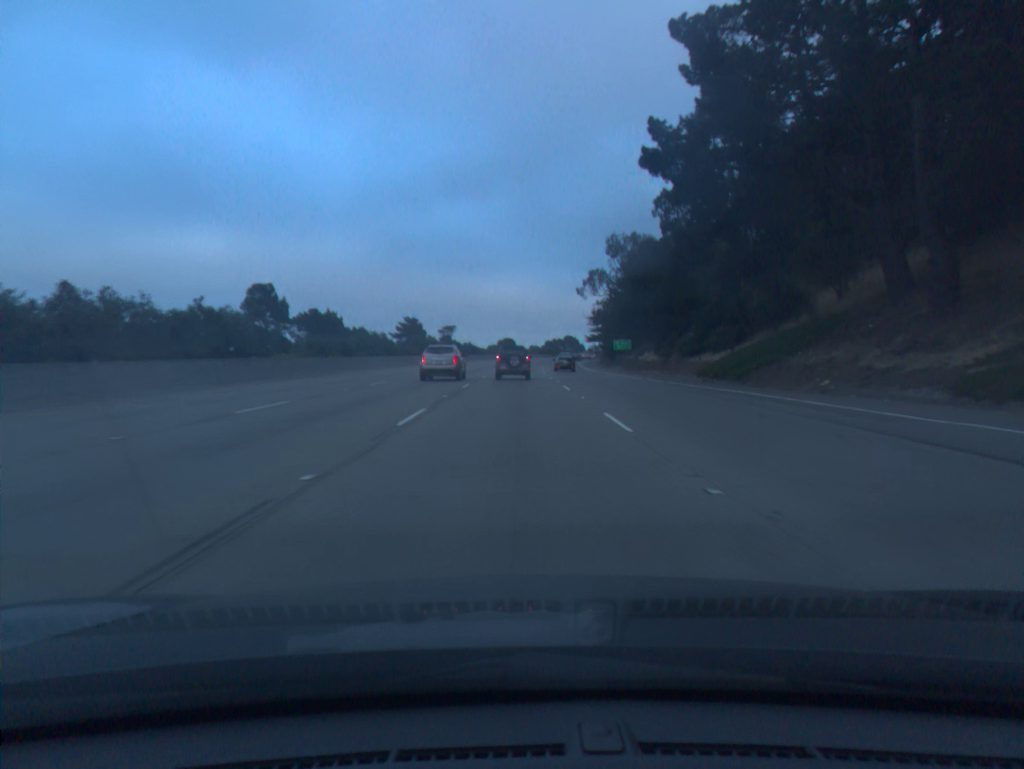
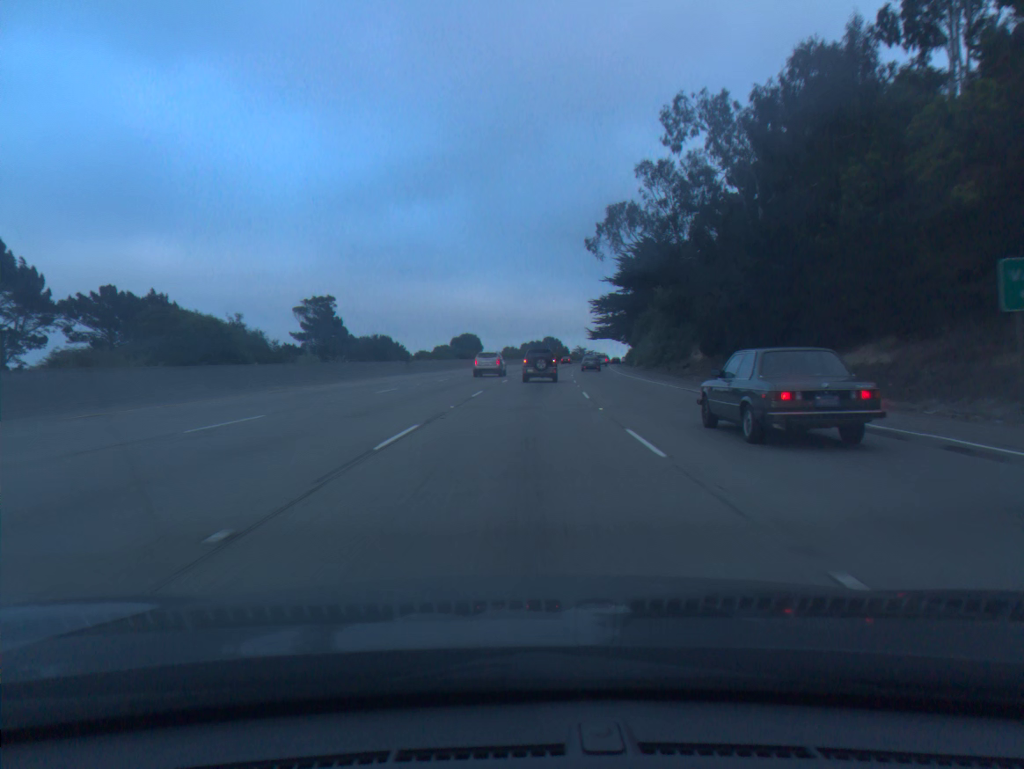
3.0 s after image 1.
(+0.9, +75.6) m; +2°
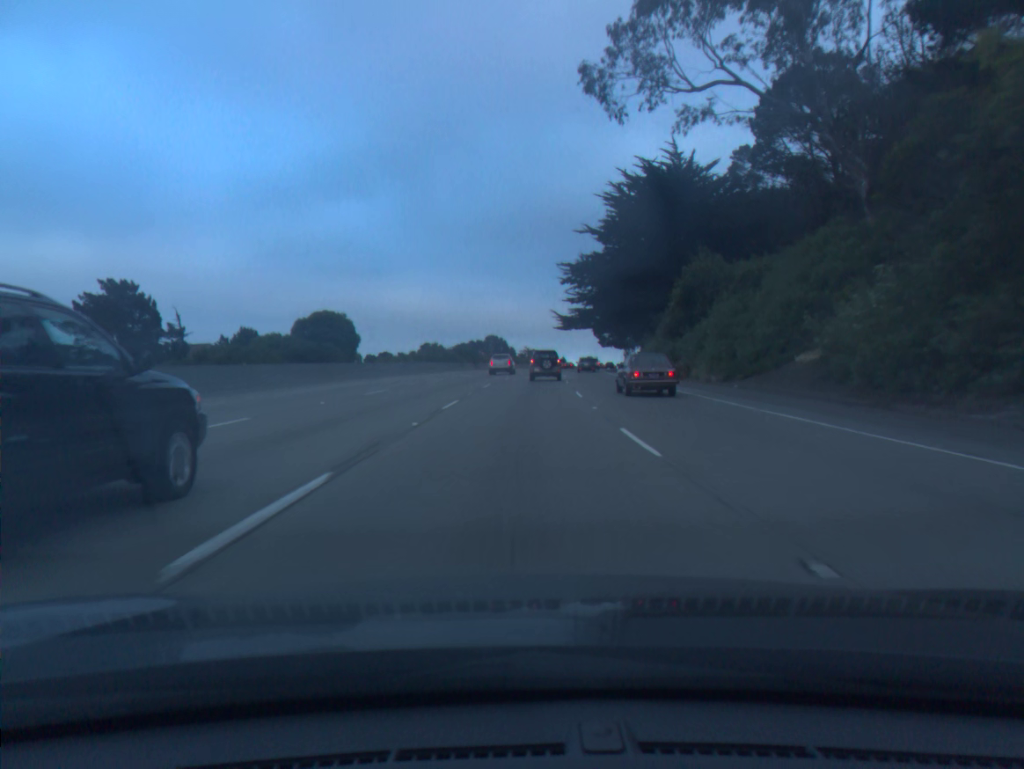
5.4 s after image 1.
(+2.2, +58.3) m; +4°
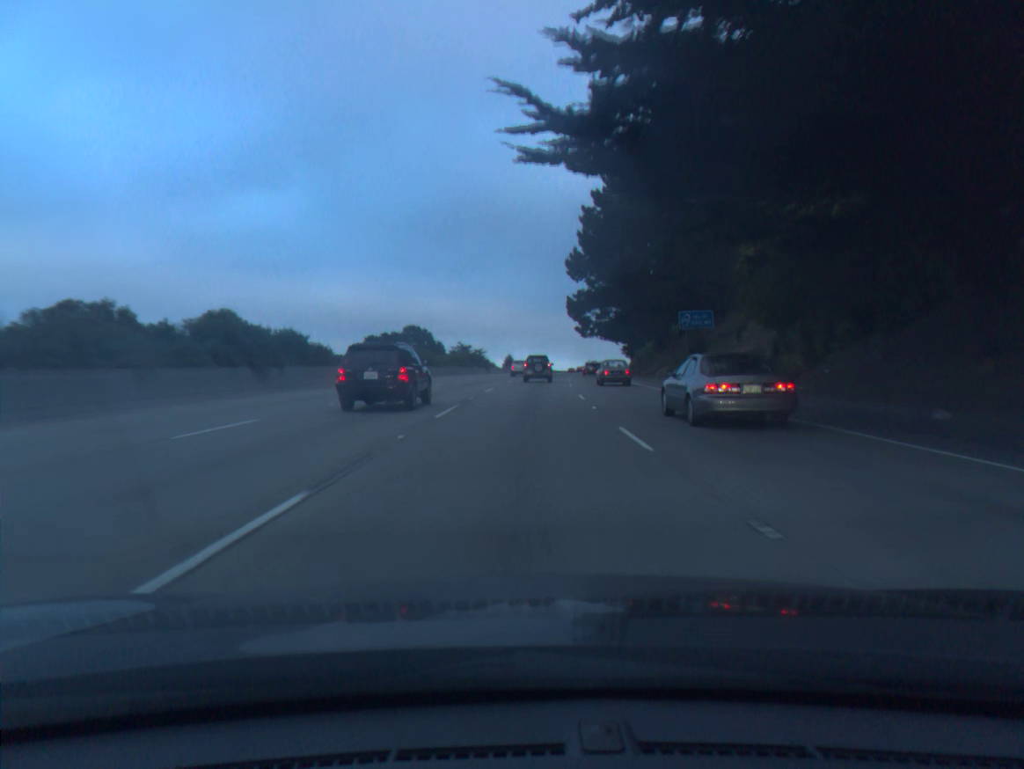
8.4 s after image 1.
(+2.6, +72.6) m; +4°
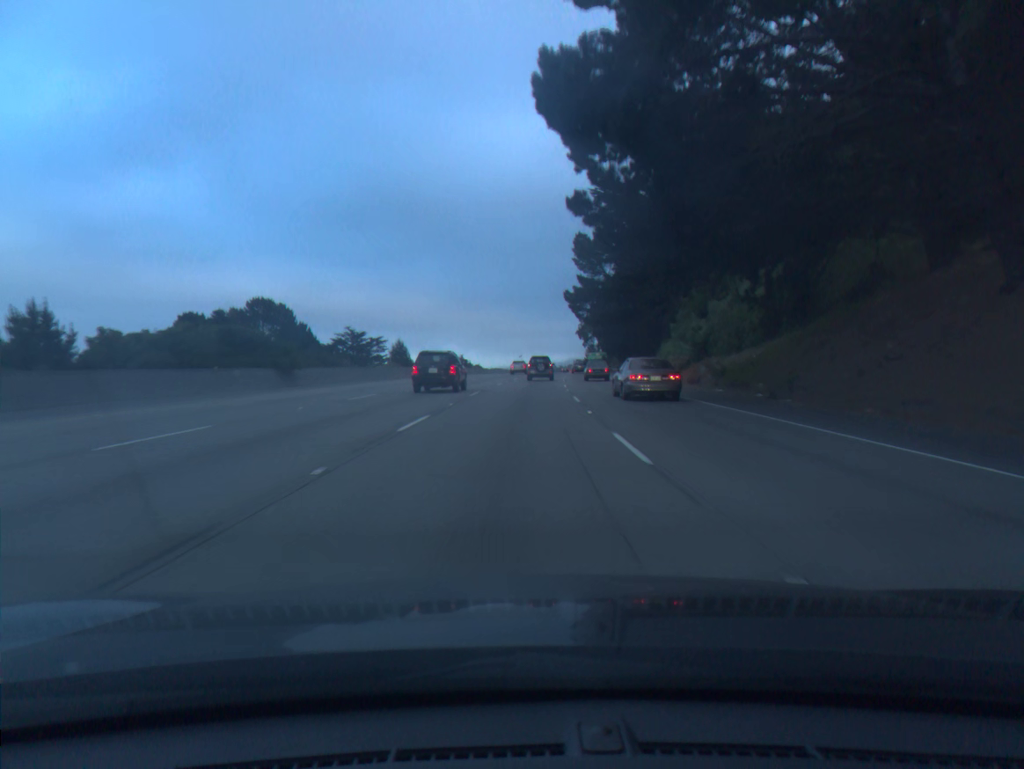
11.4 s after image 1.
(+3.4, +74.2) m; +5°
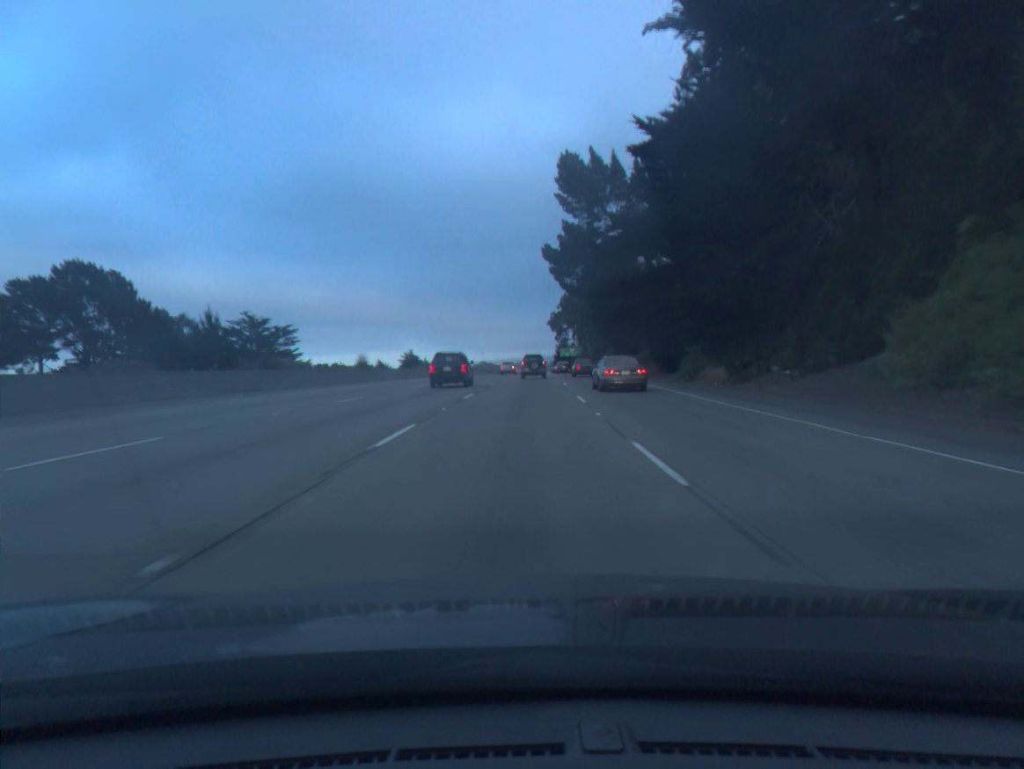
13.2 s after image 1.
(+1.0, +45.5) m; +3°
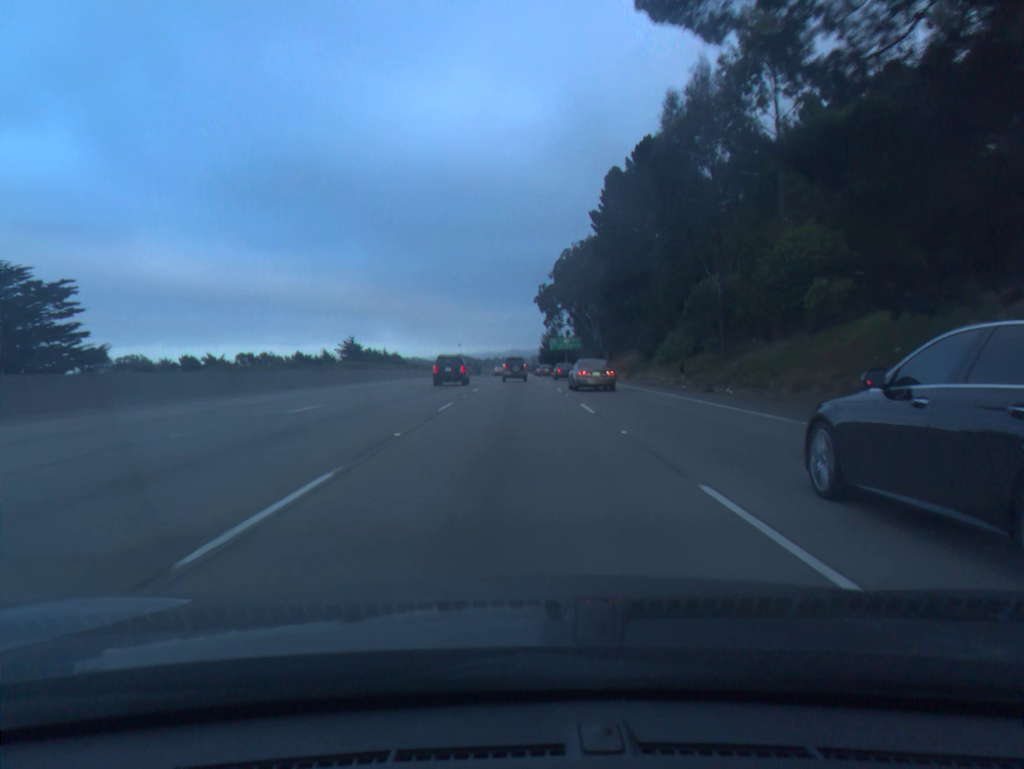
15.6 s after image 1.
(+1.2, +62.4) m; +2°
